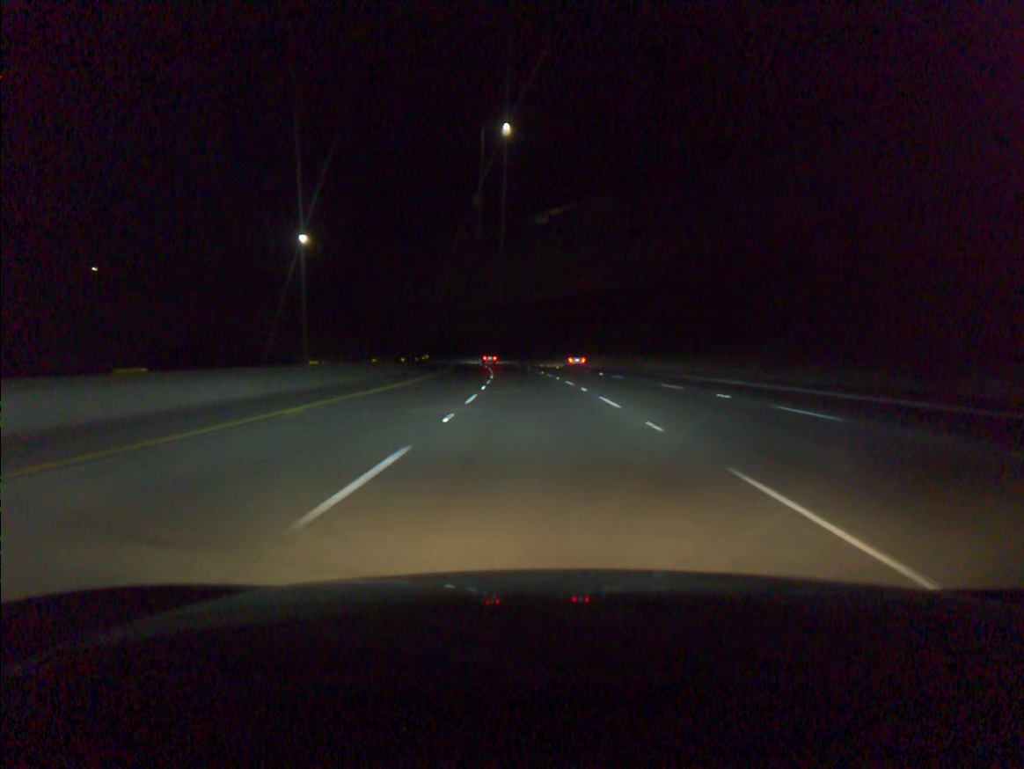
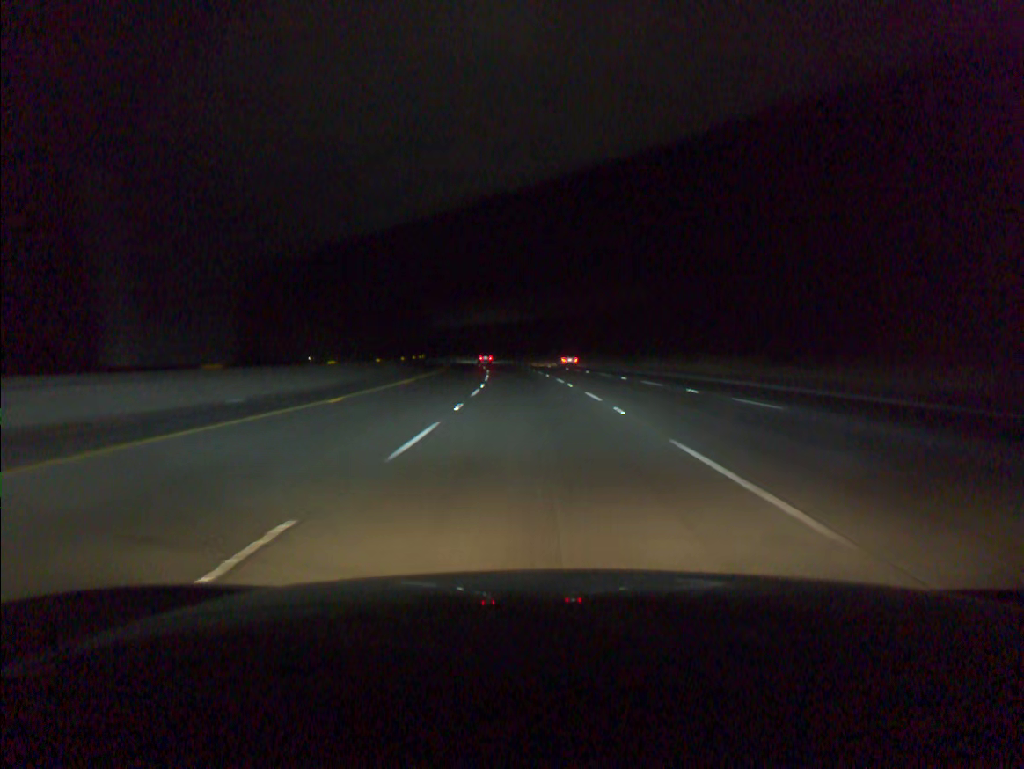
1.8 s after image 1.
(-1.6, +54.7) m; -4°
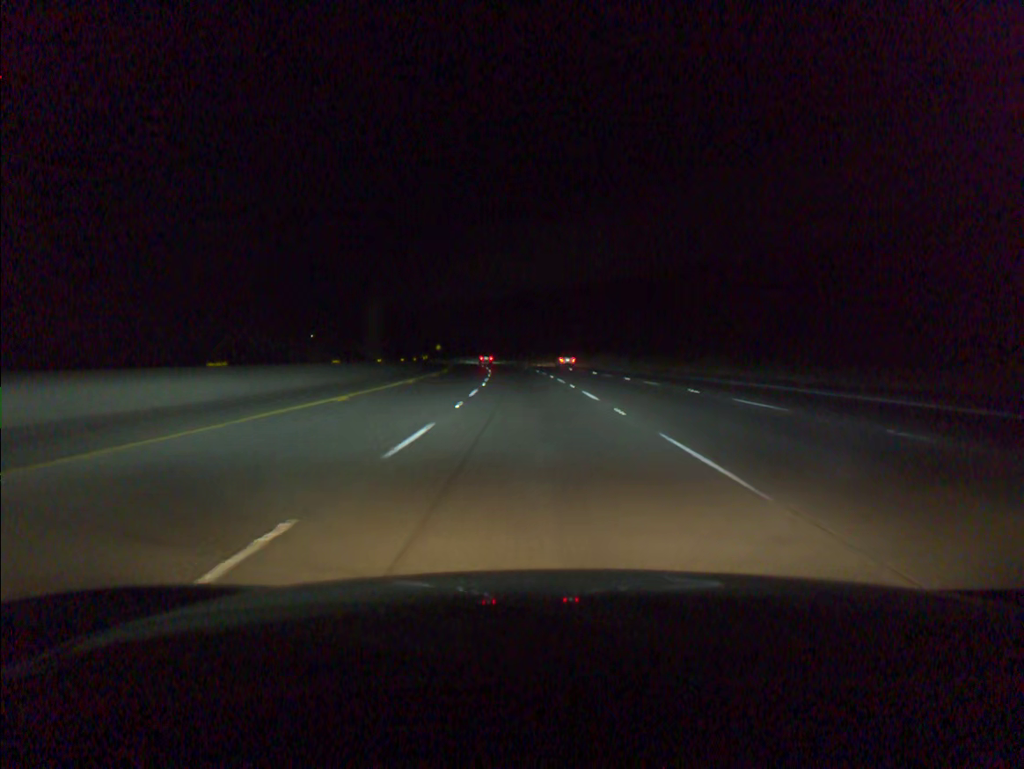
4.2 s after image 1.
(-3.4, +72.6) m; -5°
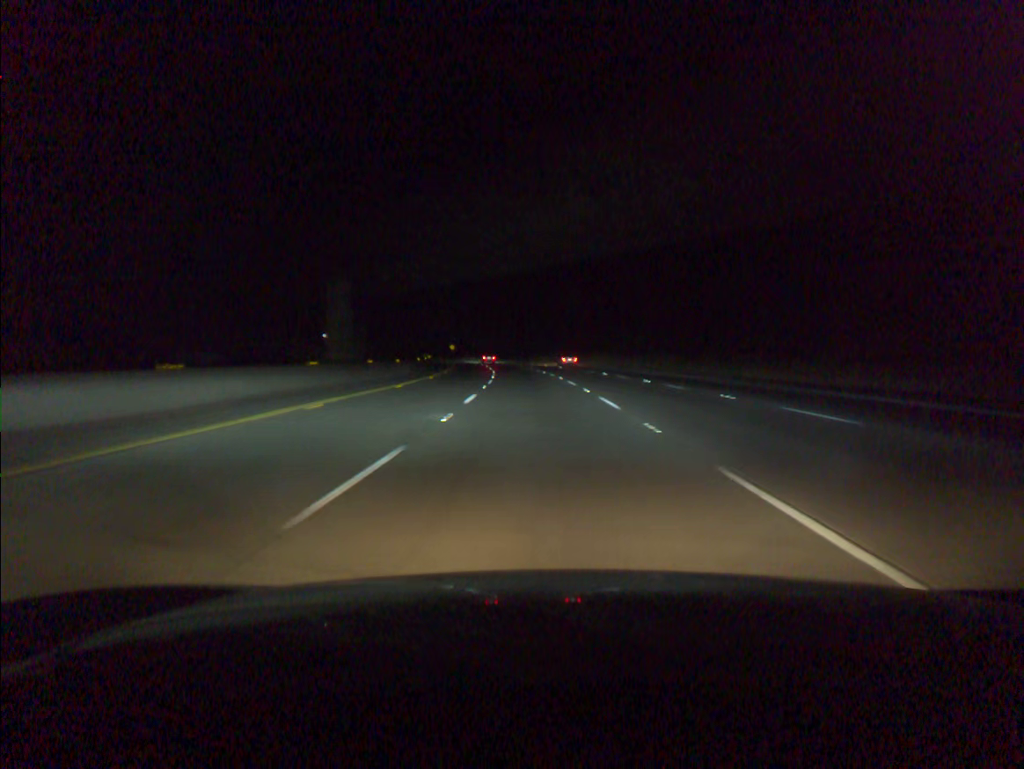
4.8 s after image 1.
(-0.2, +18.2) m; -1°
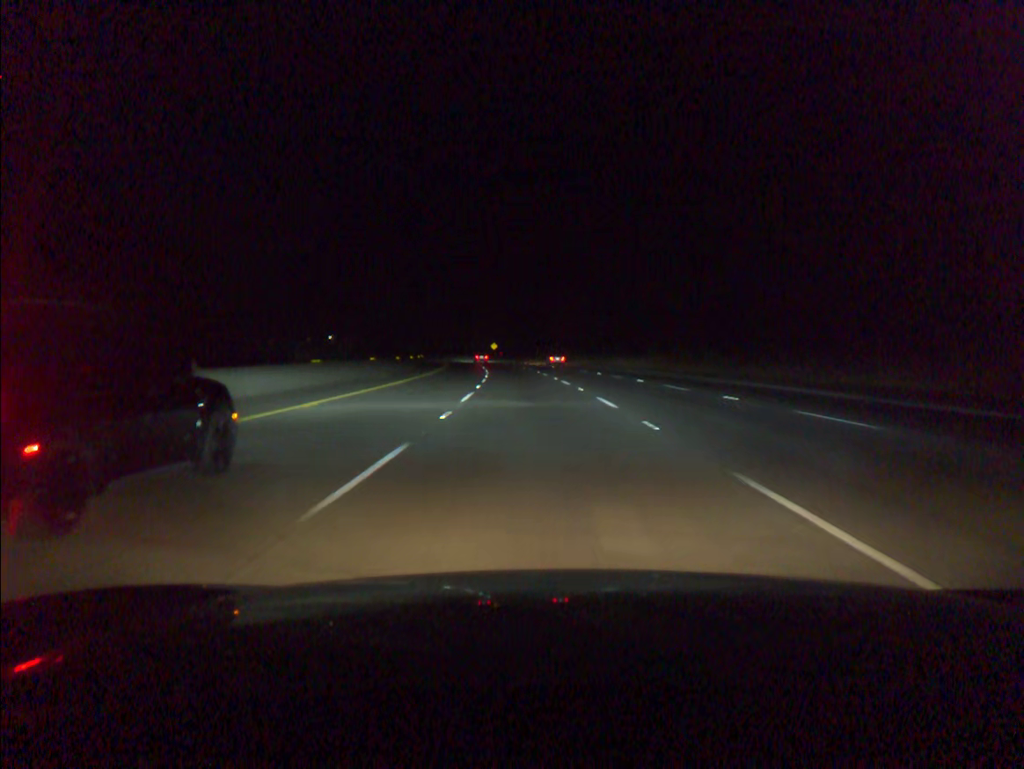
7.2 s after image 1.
(-2.8, +73.1) m; -4°
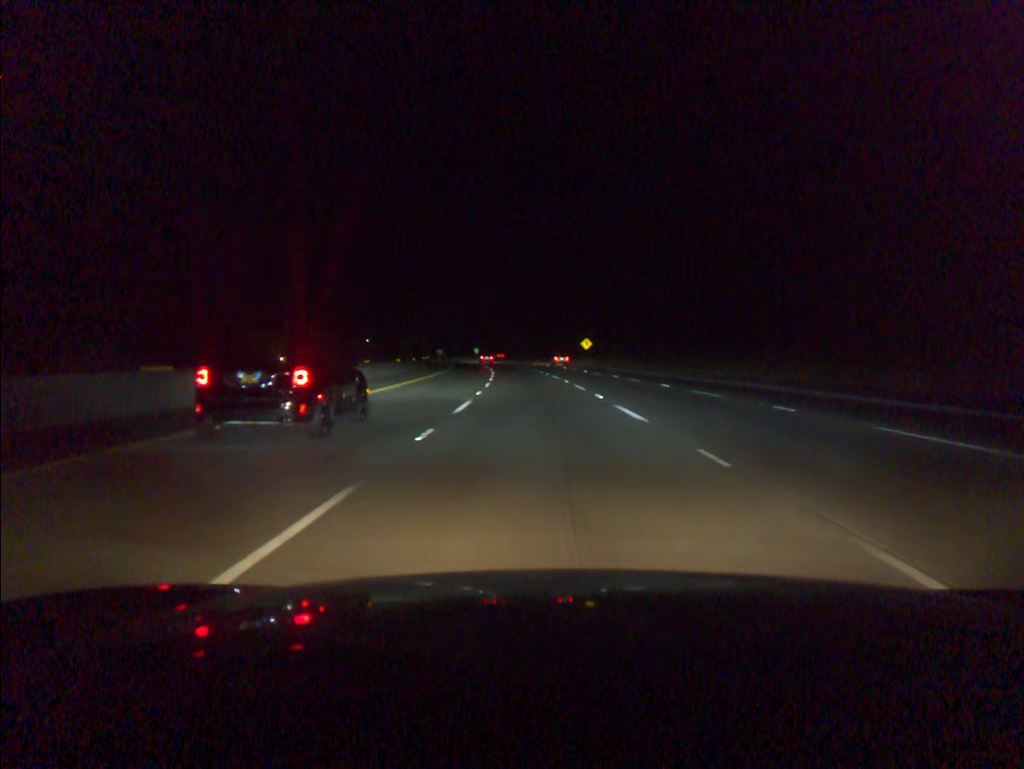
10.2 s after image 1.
(-5.4, +91.2) m; -7°
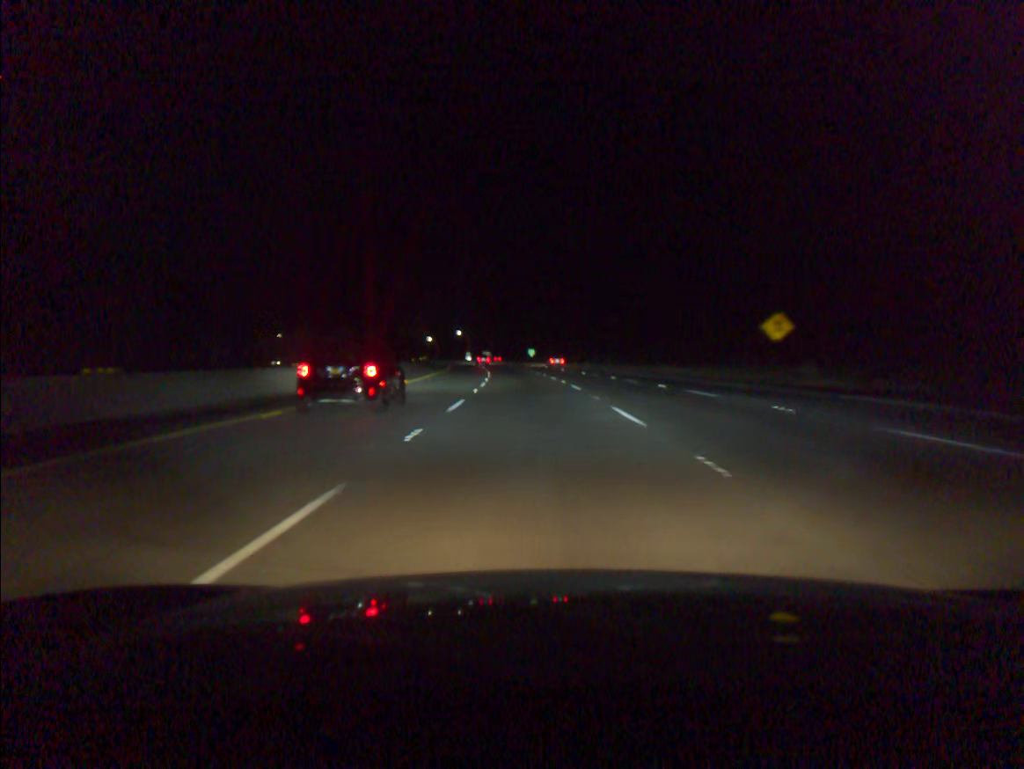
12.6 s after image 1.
(-2.9, +72.9) m; -5°
